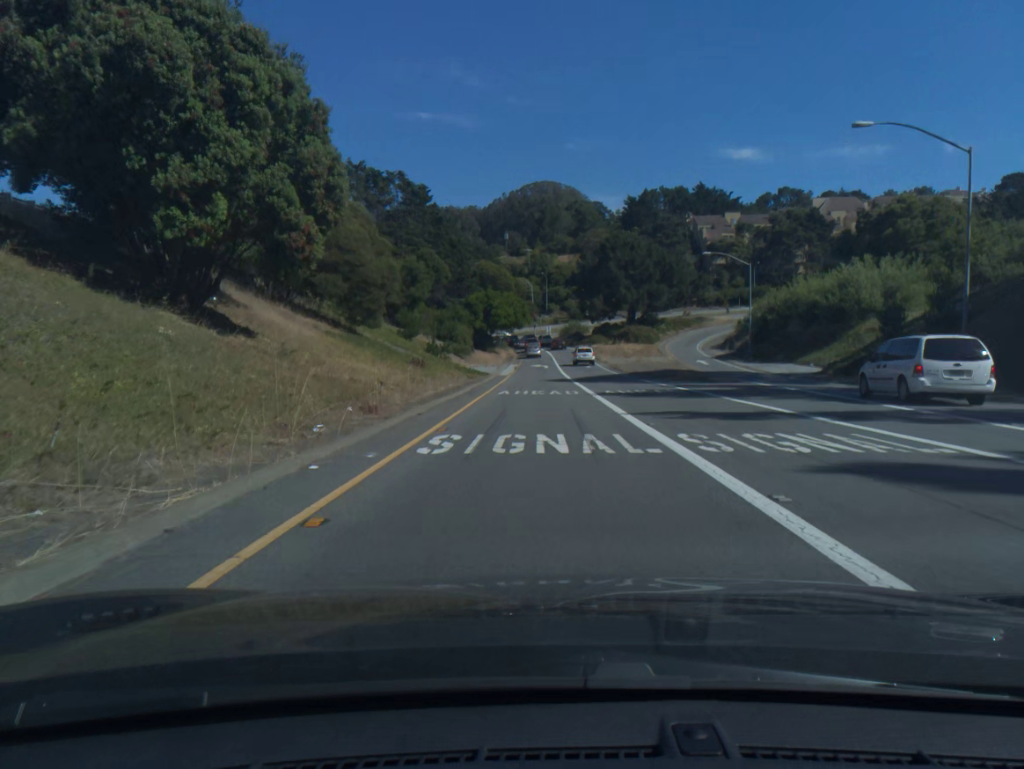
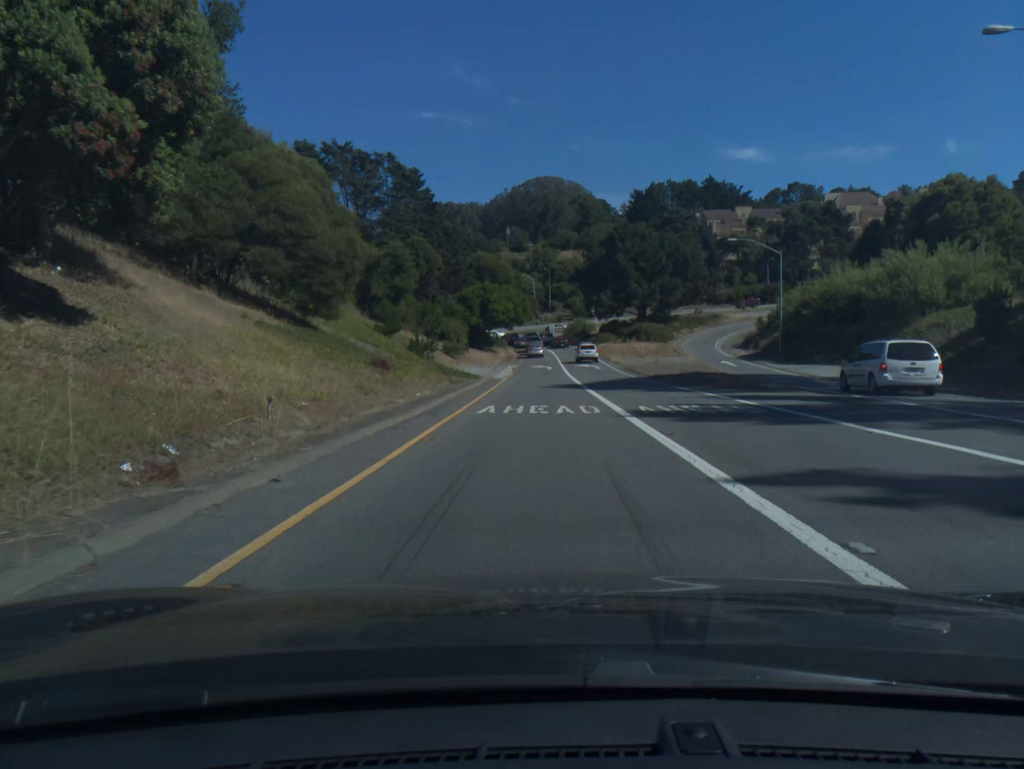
(0.0, +9.1) m; 0°
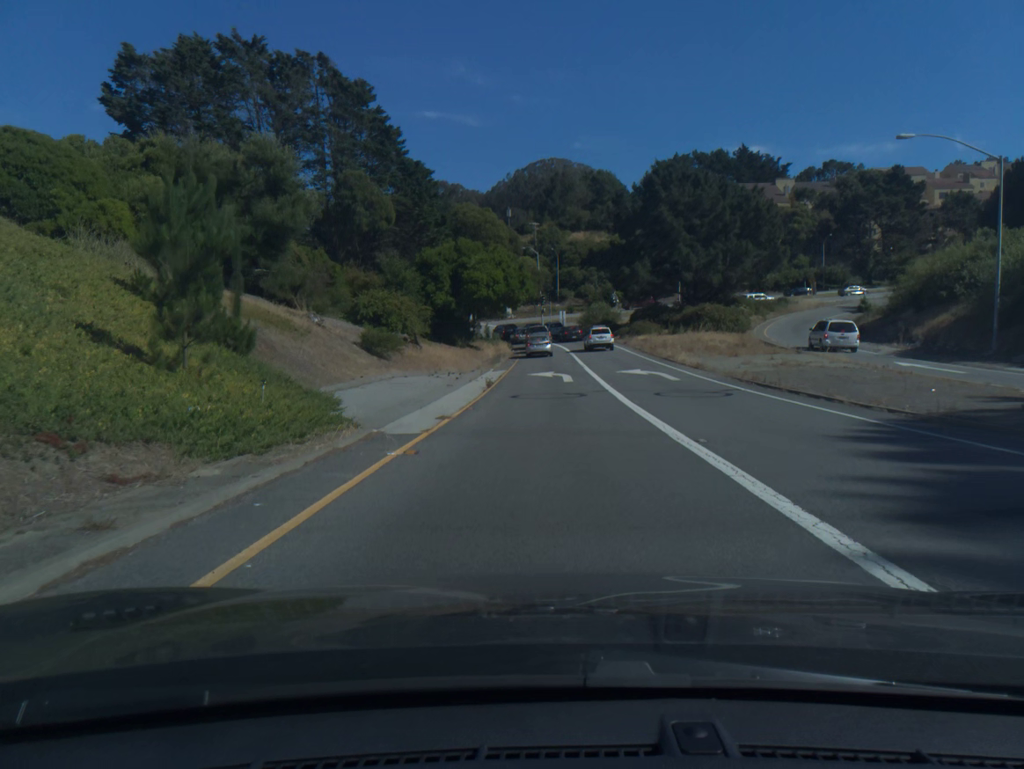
(-0.1, +31.6) m; 0°
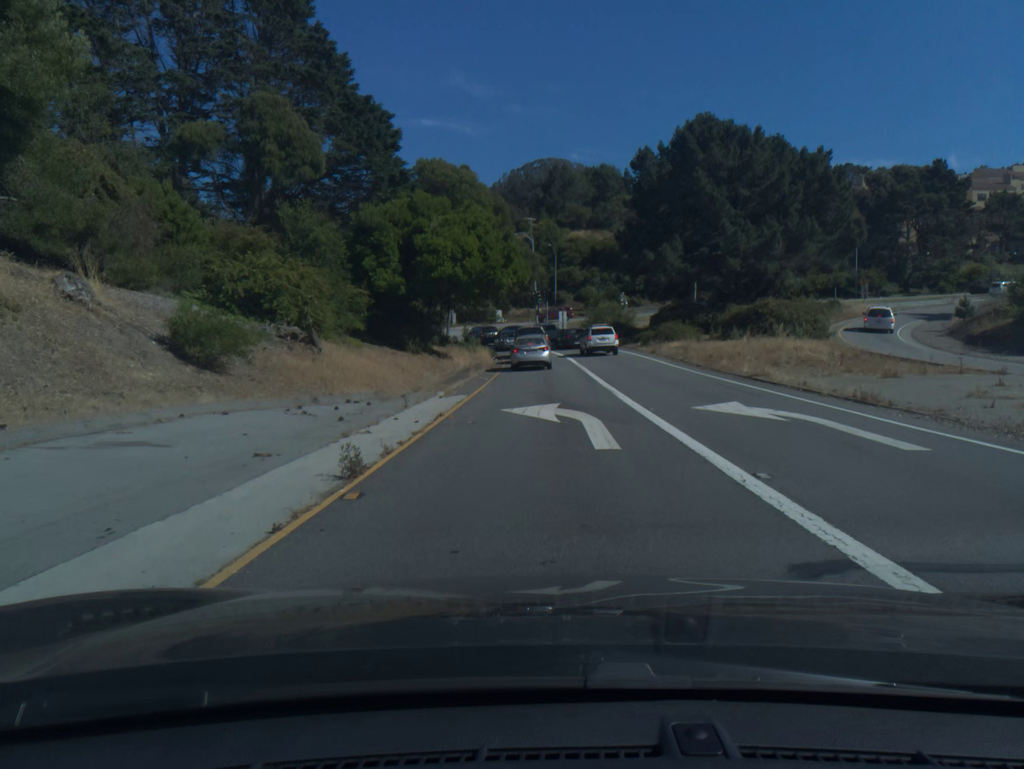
(+0.1, +17.6) m; +1°
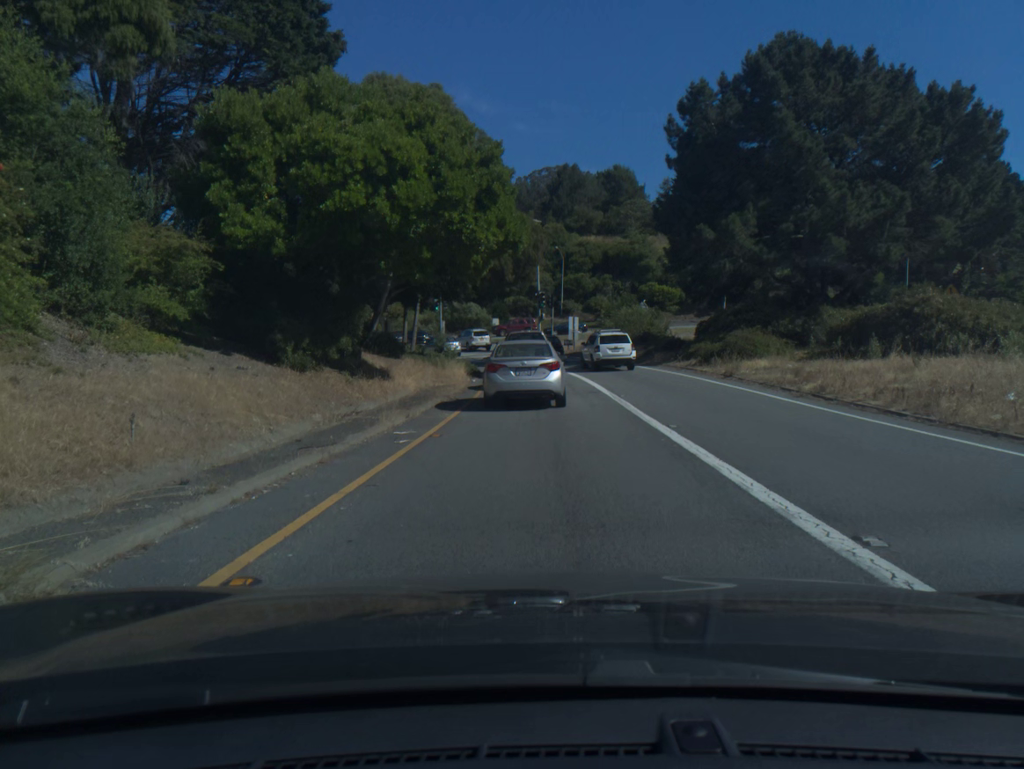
(0.0, +17.3) m; 0°
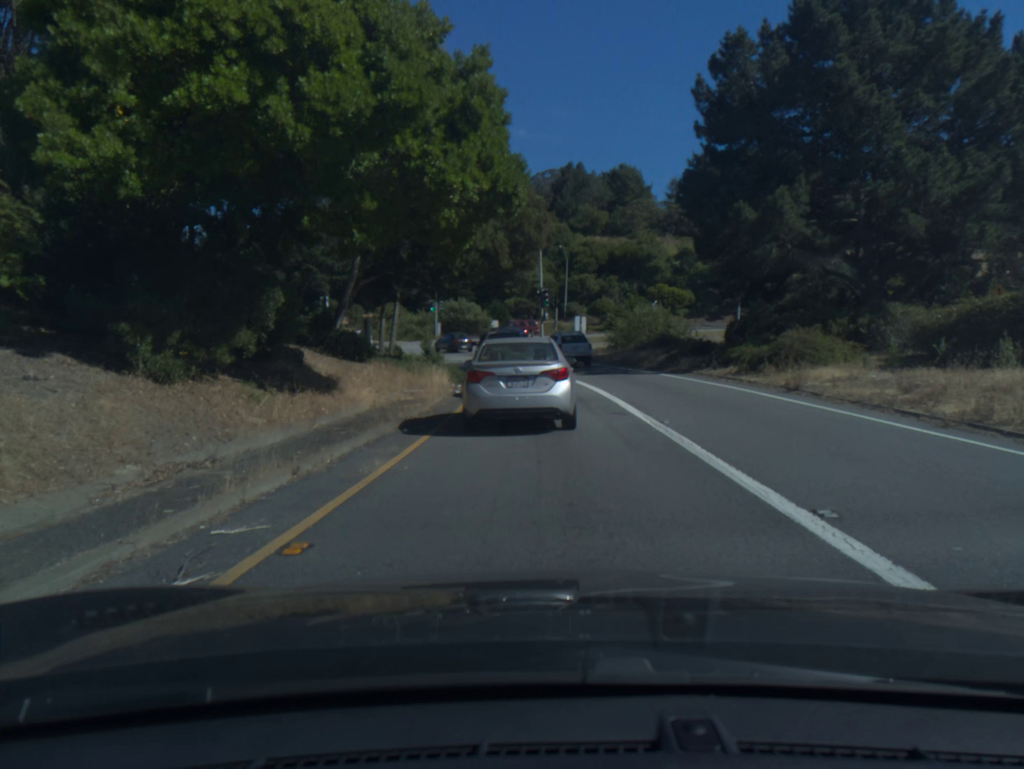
(0.0, +6.8) m; -1°
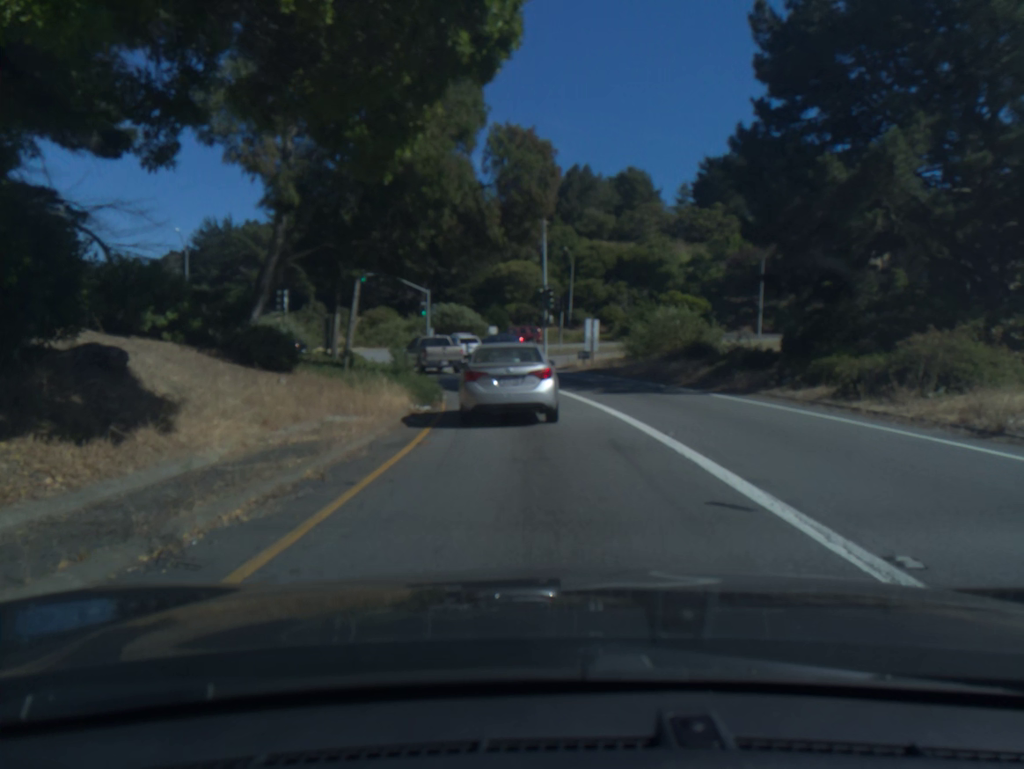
(0.0, +8.4) m; 0°
